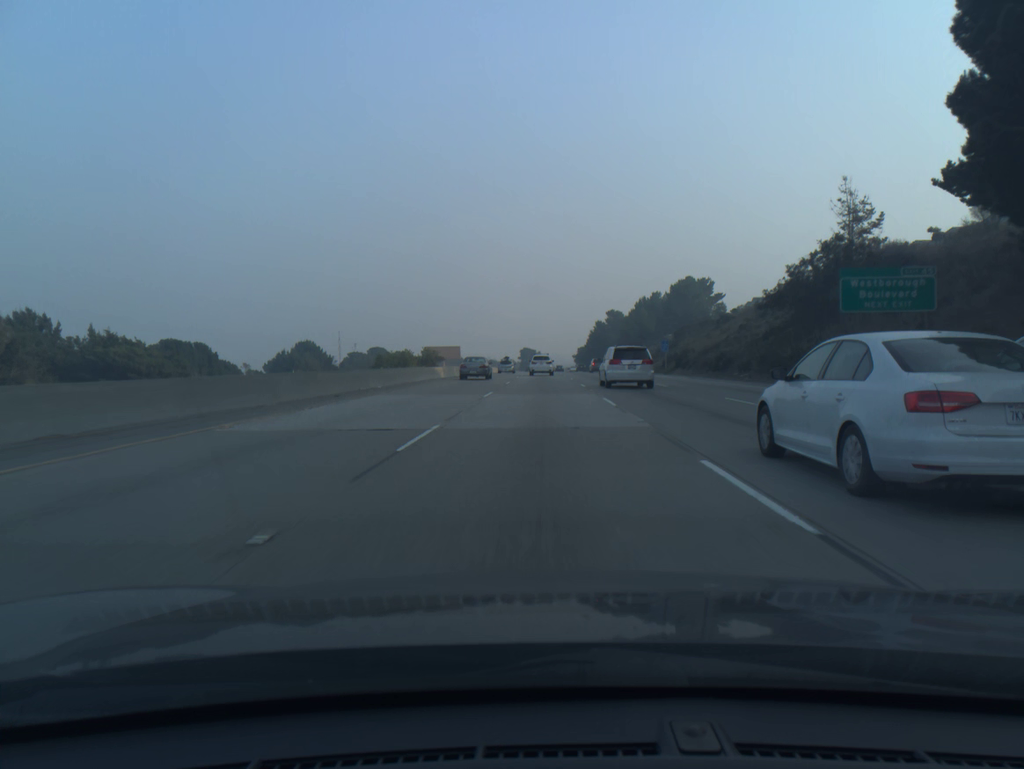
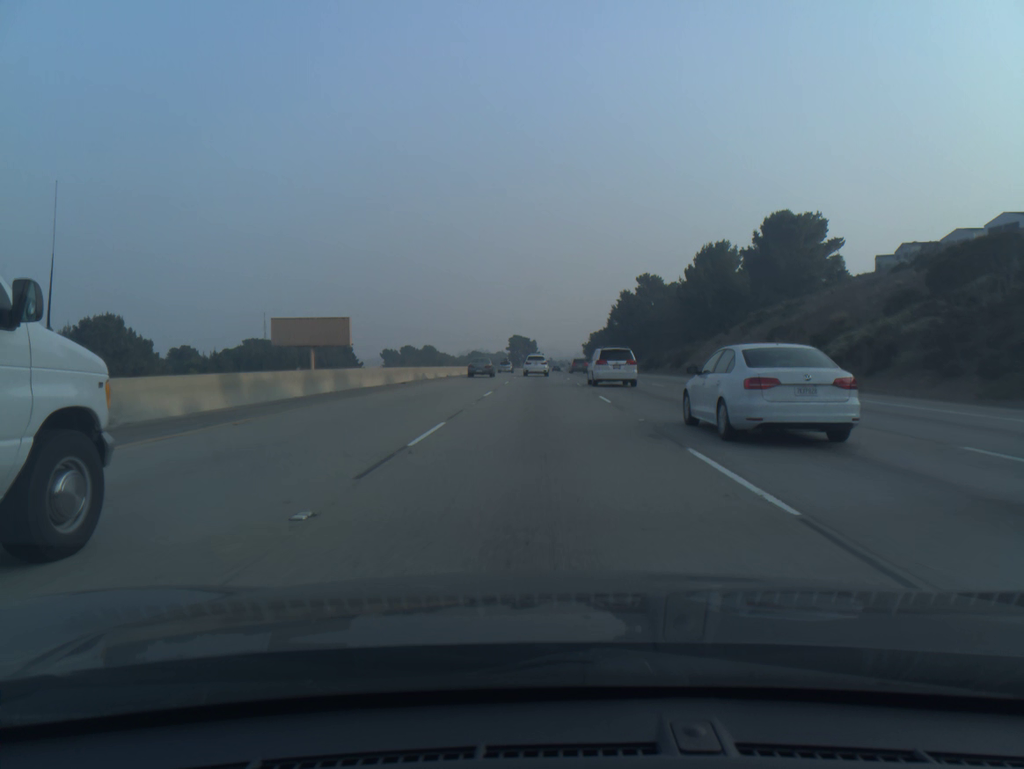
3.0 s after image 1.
(+0.1, +87.2) m; 0°
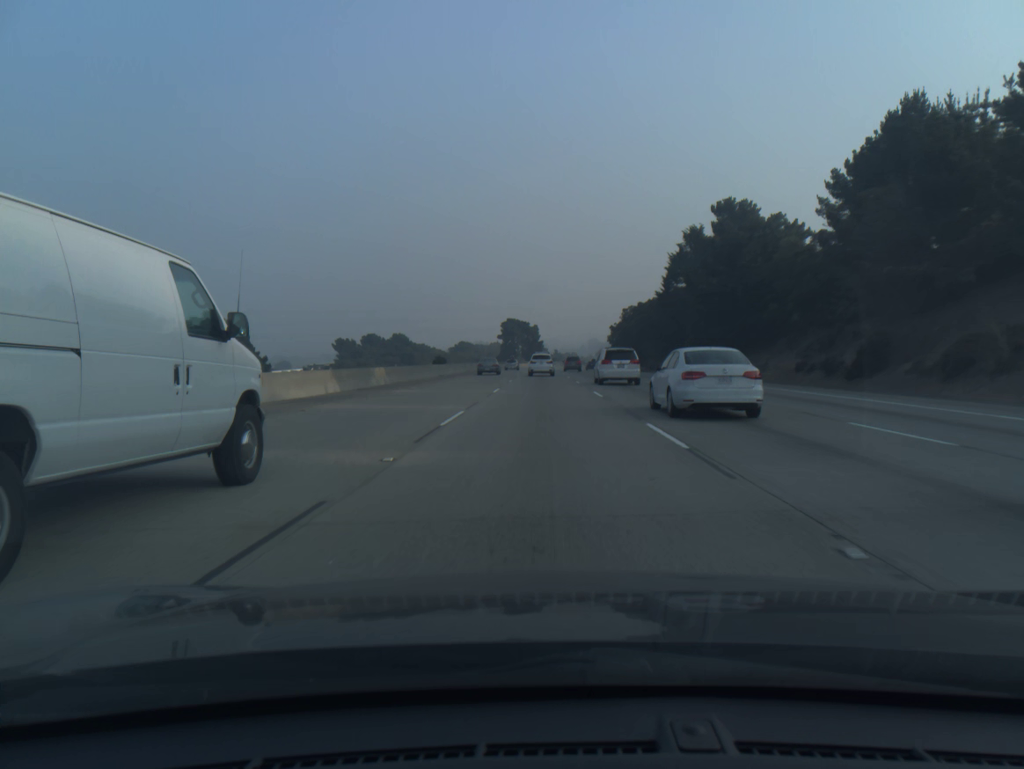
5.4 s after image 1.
(-0.1, +69.5) m; 0°
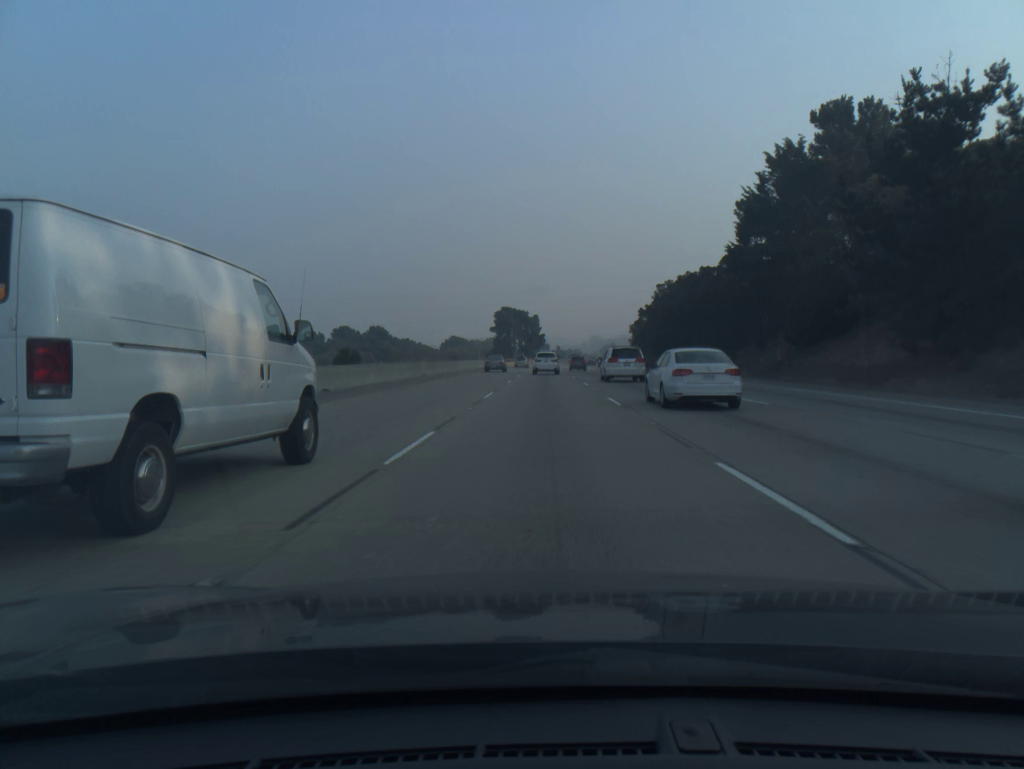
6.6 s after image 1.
(0.0, +34.5) m; 0°
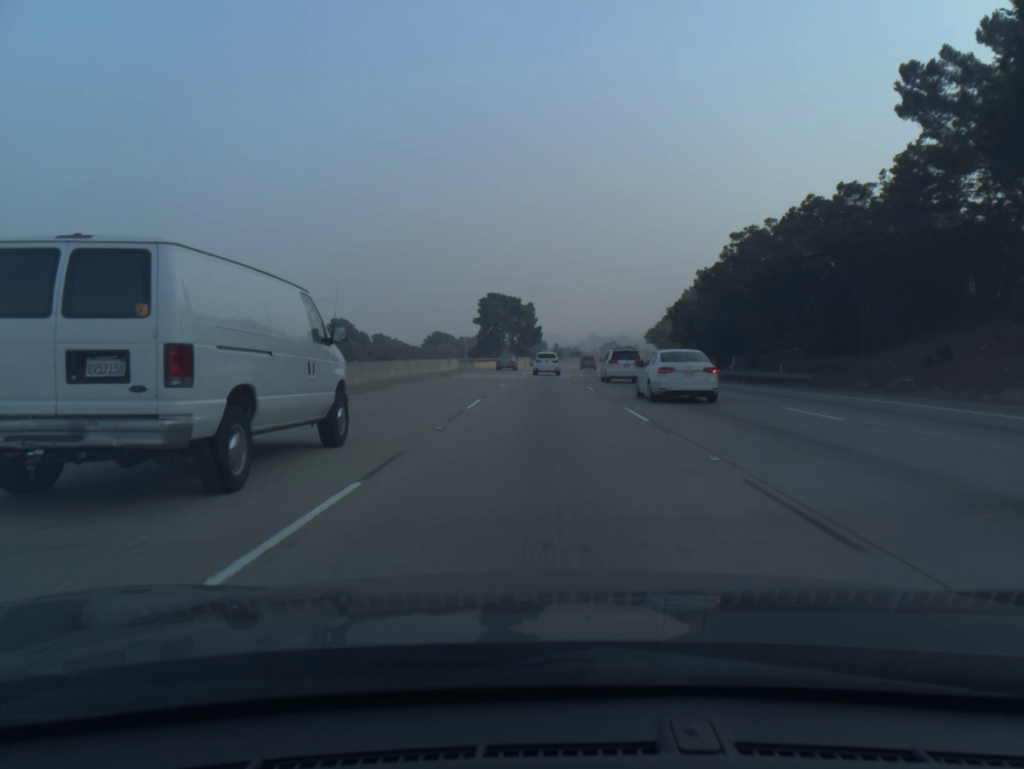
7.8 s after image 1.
(+0.1, +34.4) m; 0°
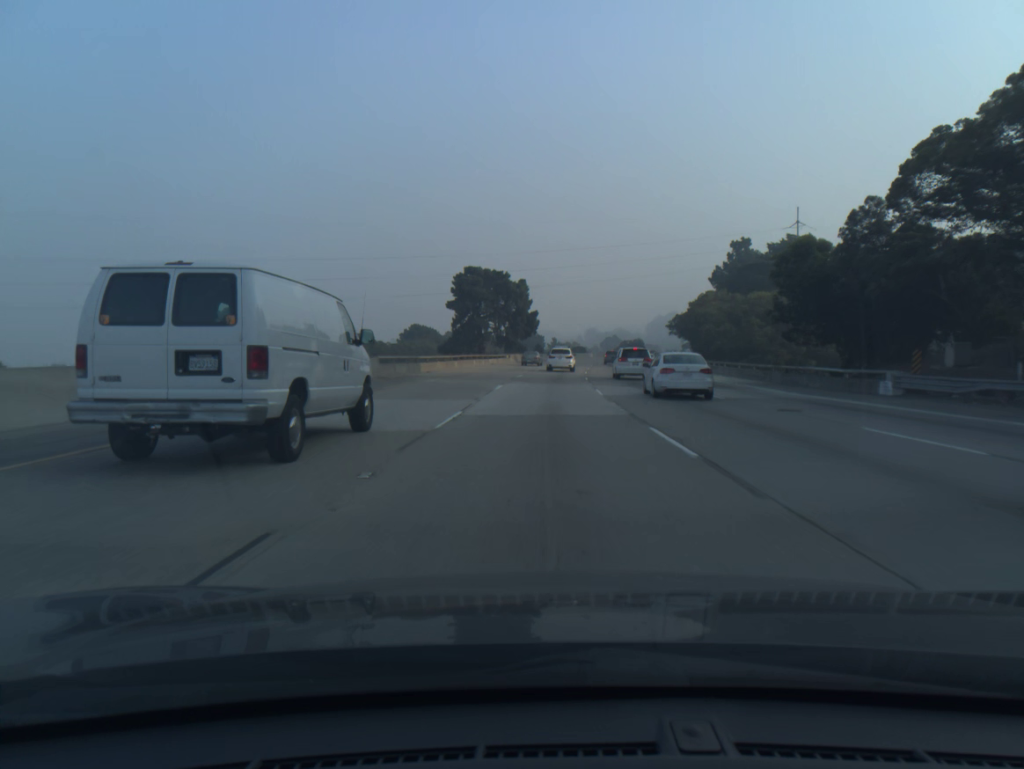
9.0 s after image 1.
(+0.1, +34.2) m; 0°
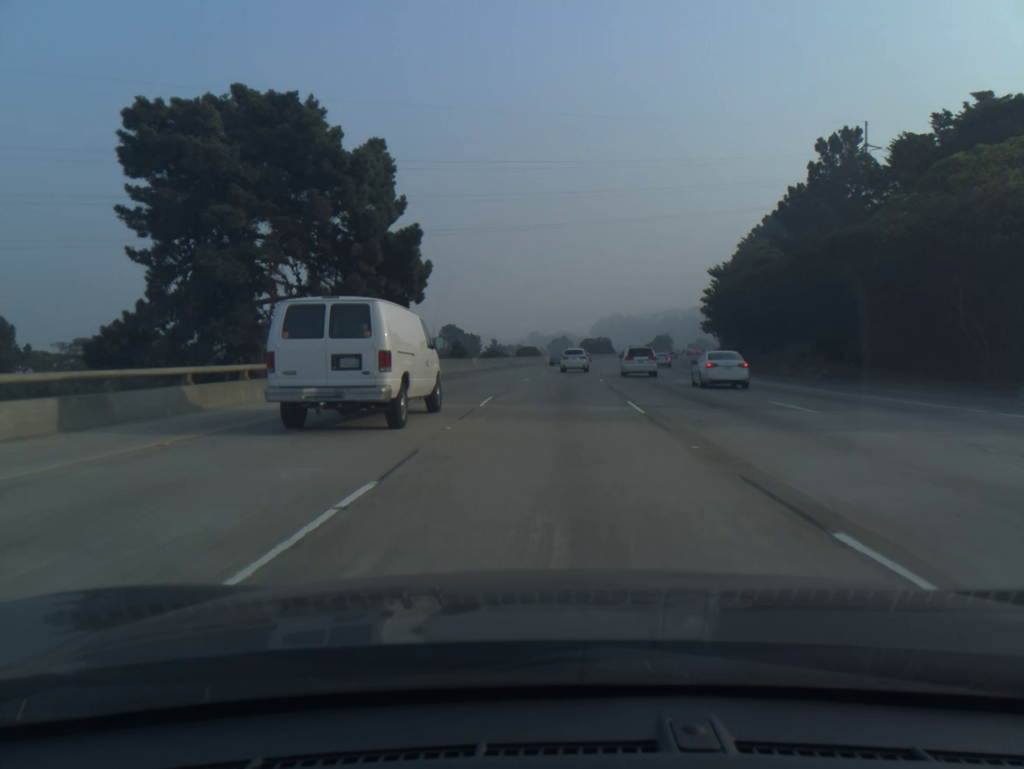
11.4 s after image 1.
(+1.9, +67.8) m; +4°
